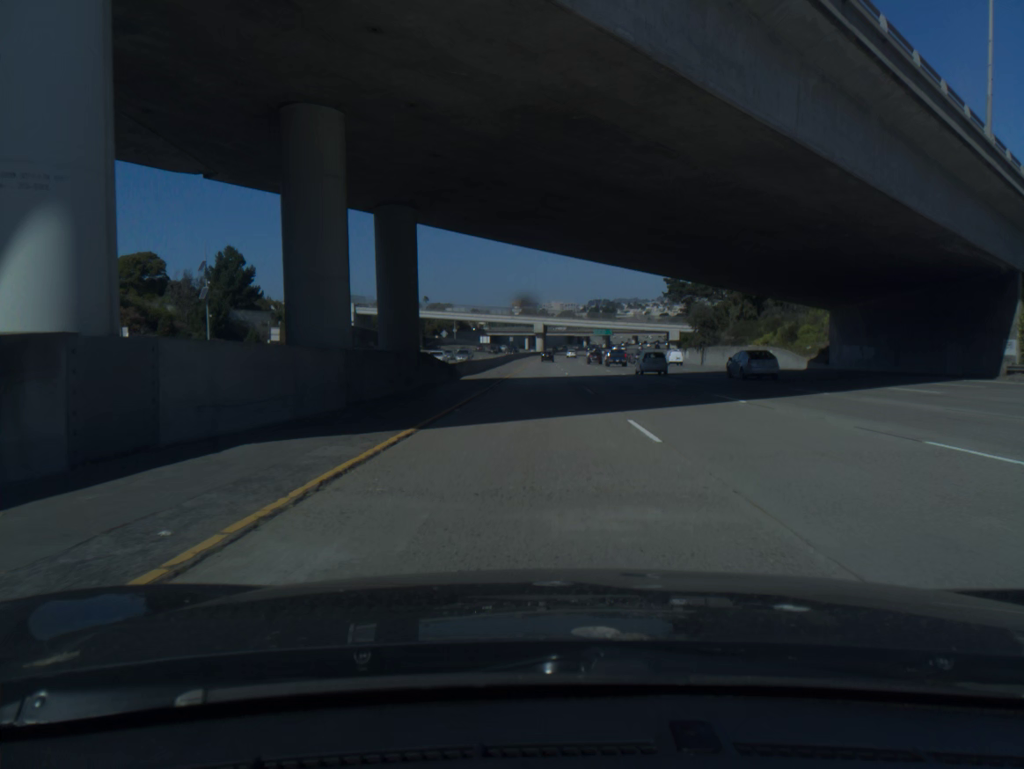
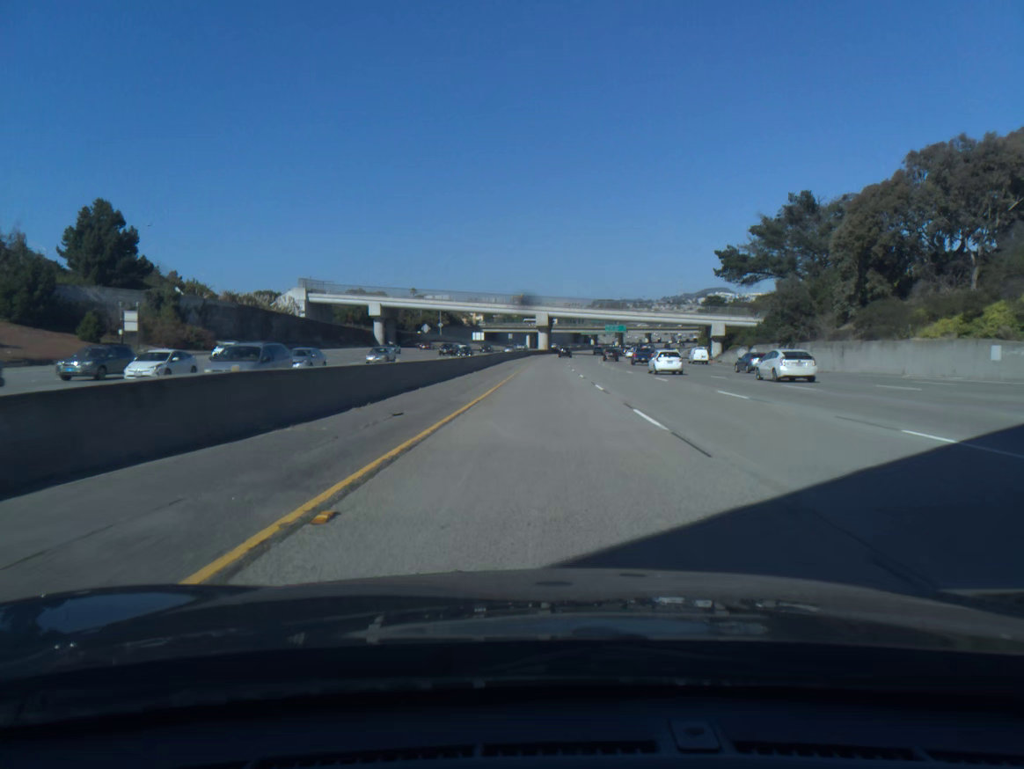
(-0.2, +40.6) m; 0°
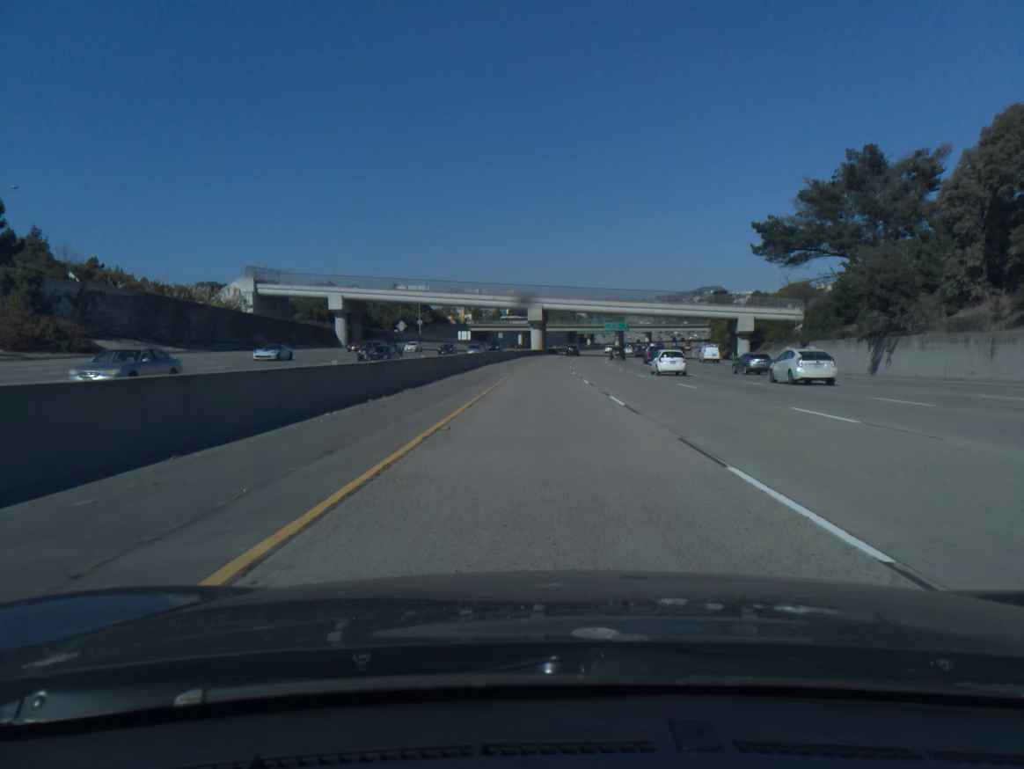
(+0.1, +22.2) m; 0°
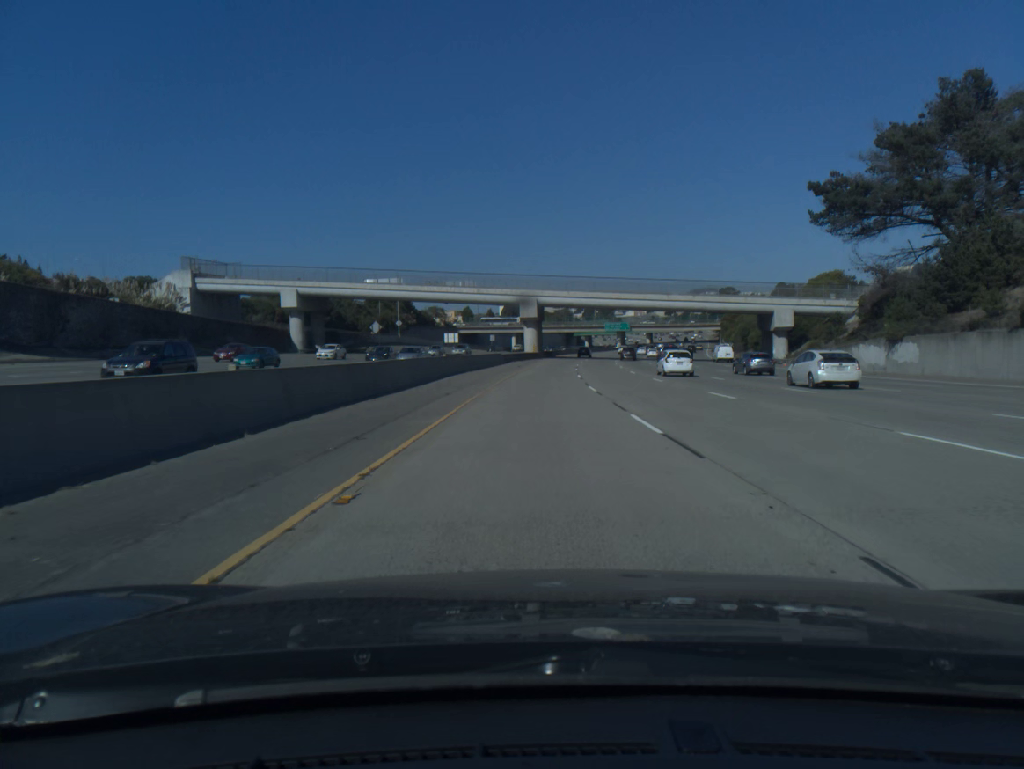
(+0.1, +20.6) m; 0°
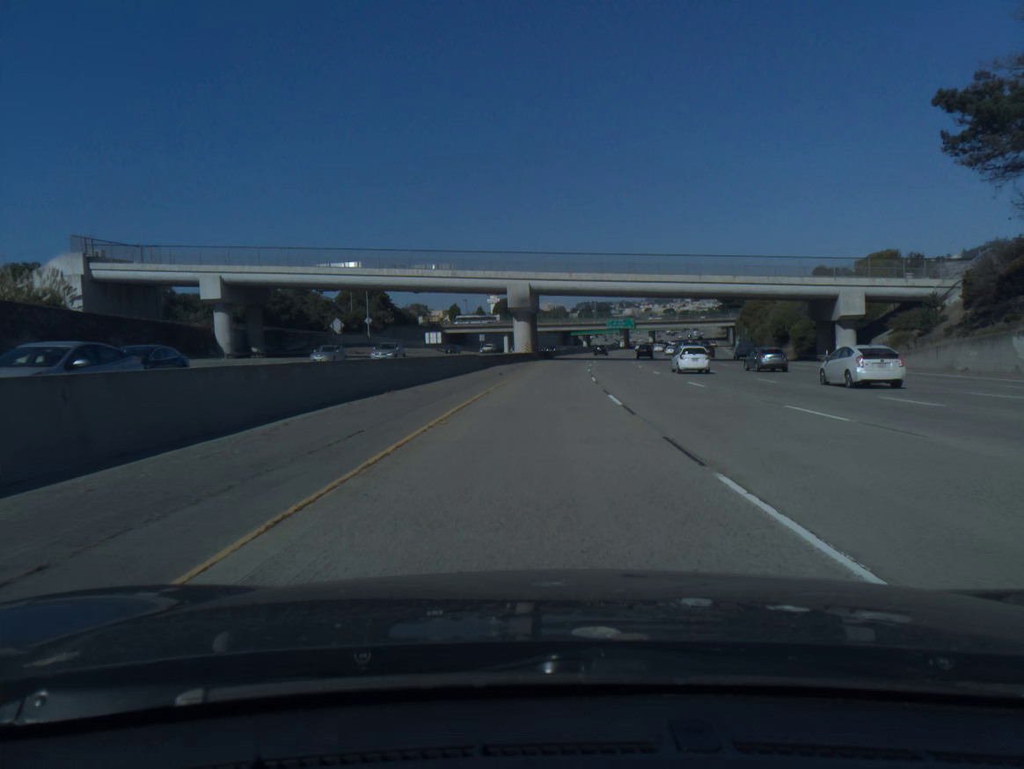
(+0.1, +22.5) m; 0°
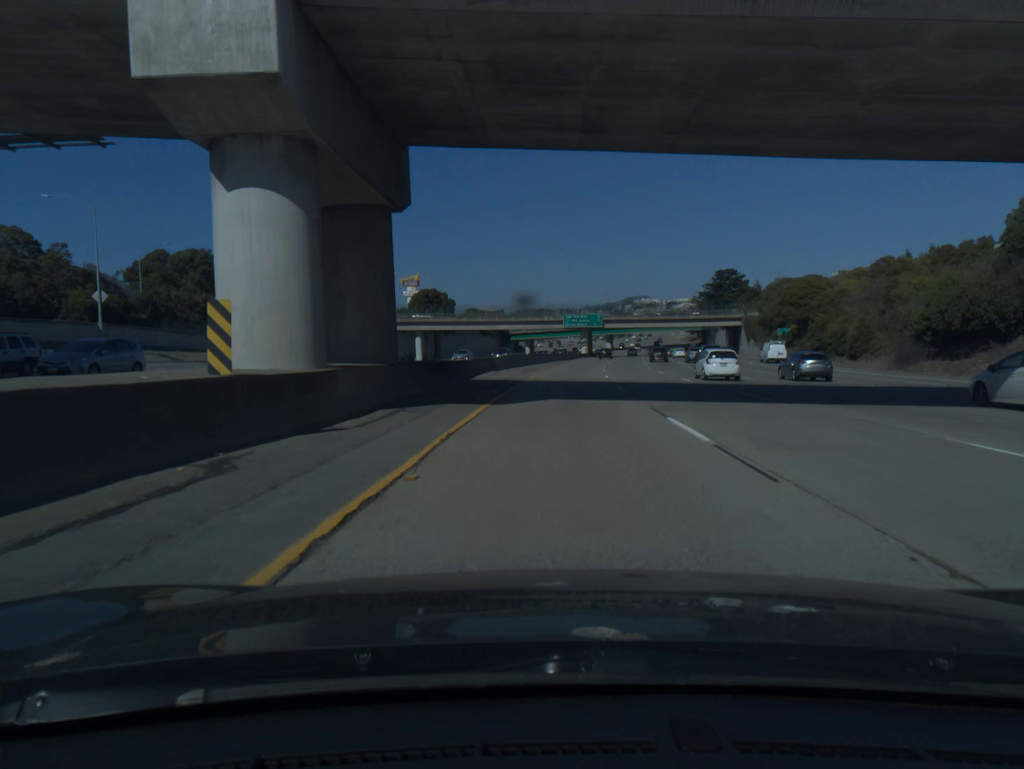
(+1.9, +64.4) m; +4°
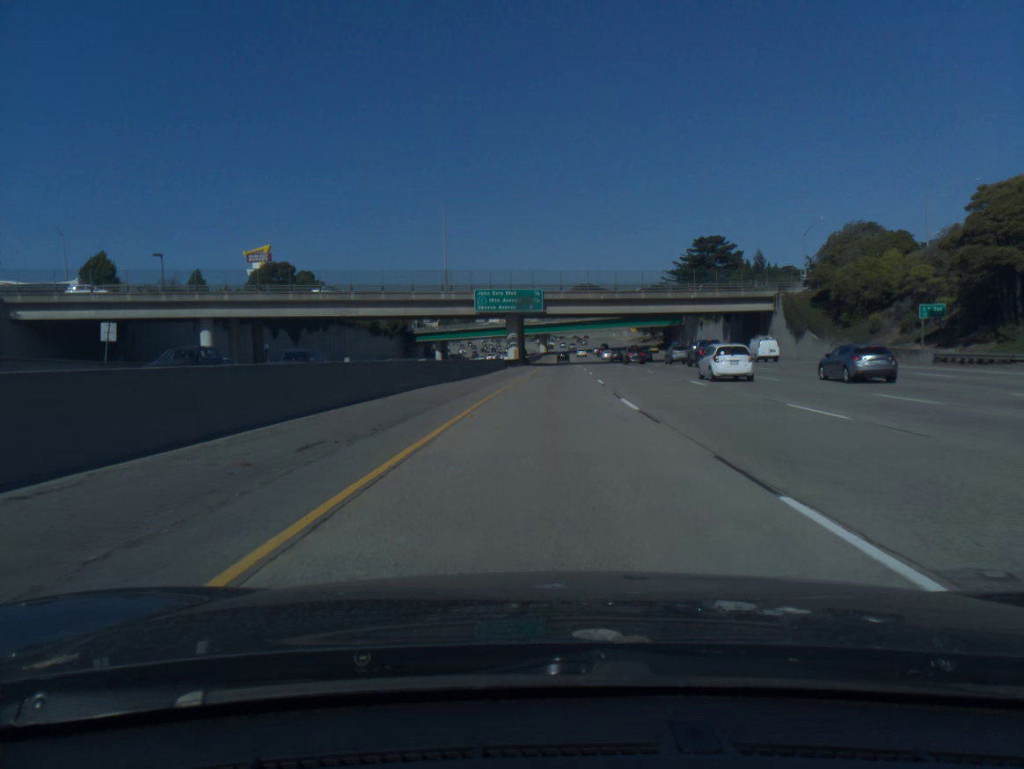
(+3.3, +64.5) m; +5°
